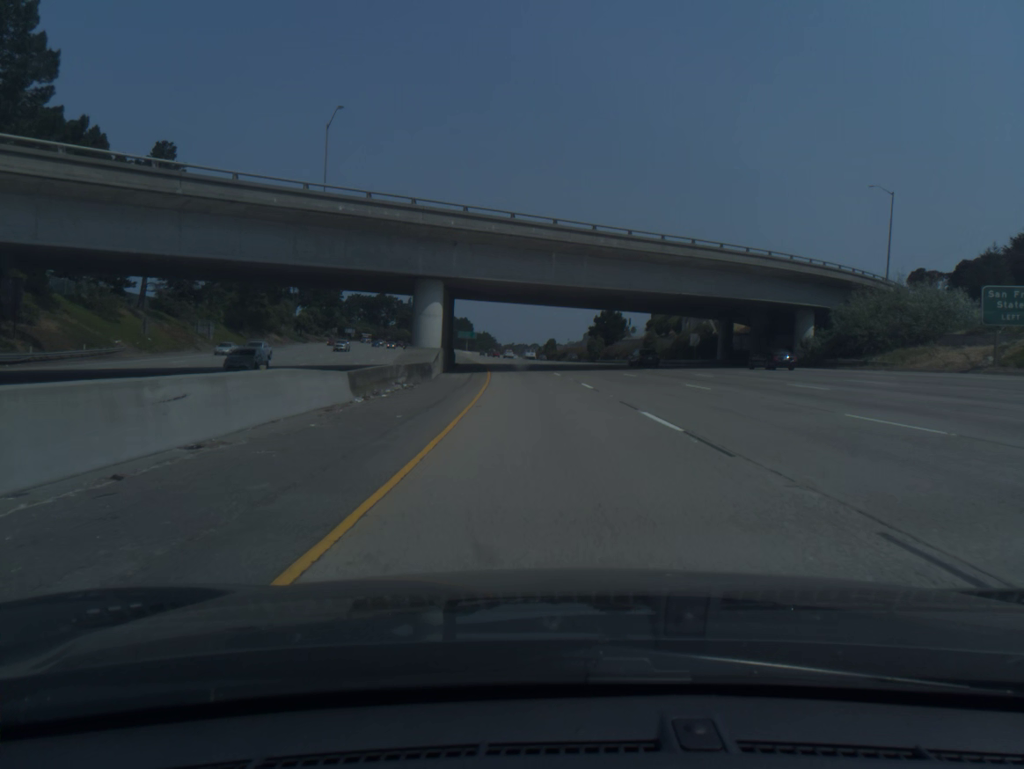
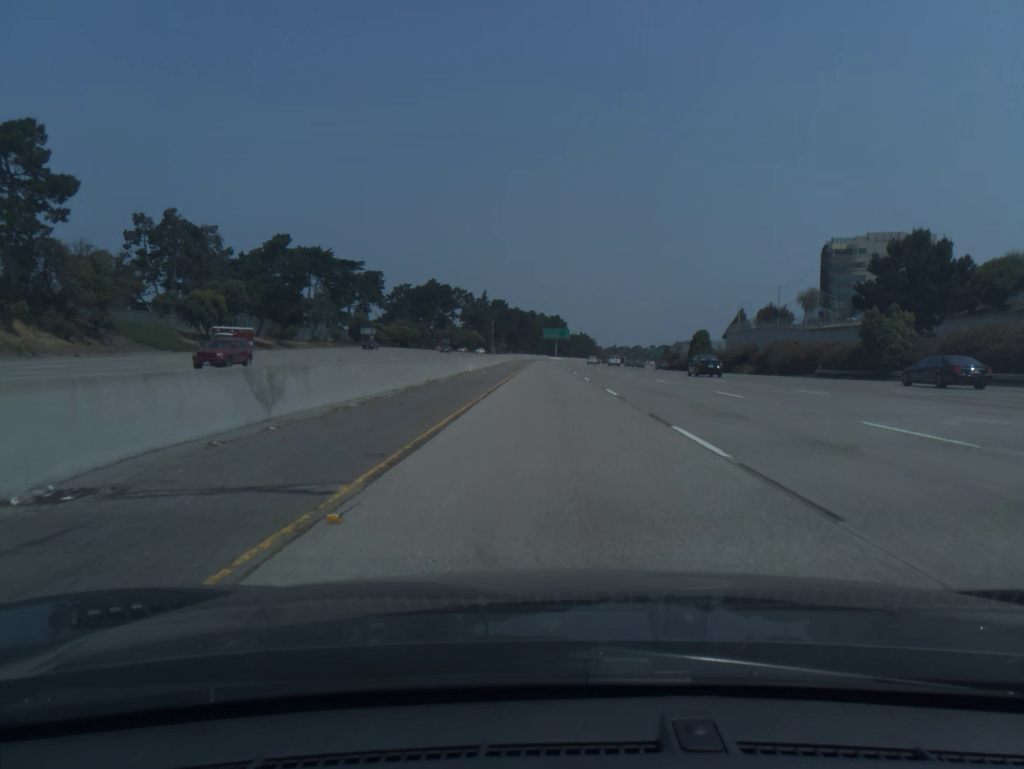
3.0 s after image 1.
(-7.2, +97.8) m; -7°
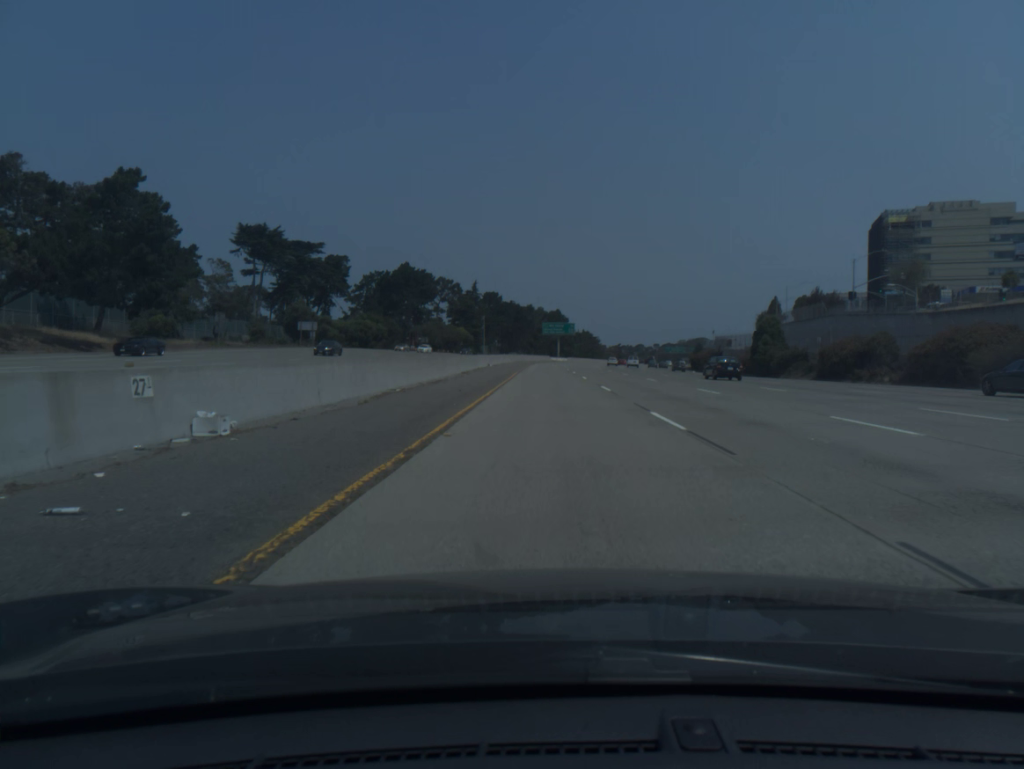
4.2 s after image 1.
(0.0, +39.3) m; 0°
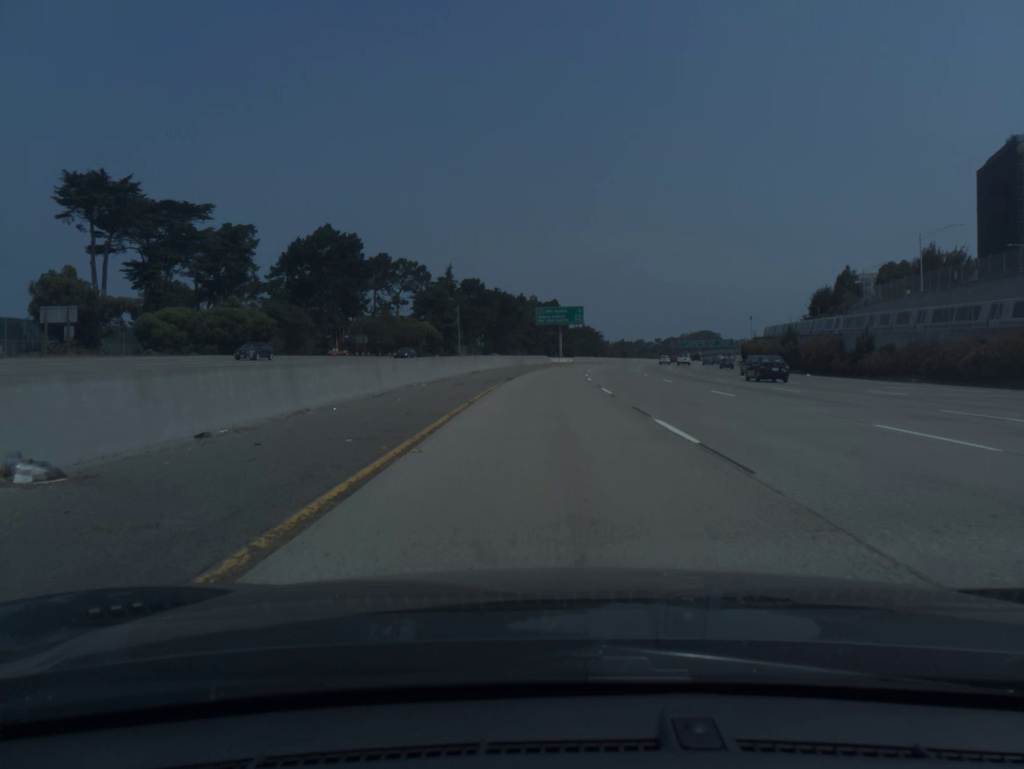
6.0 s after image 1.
(+0.1, +59.1) m; 0°
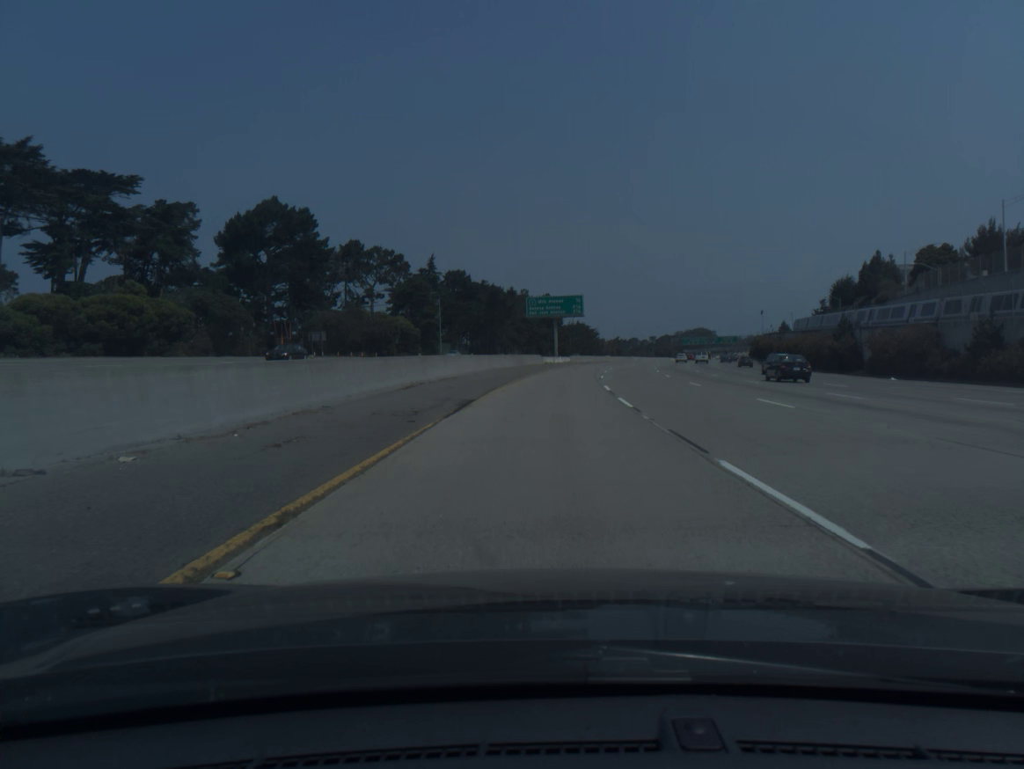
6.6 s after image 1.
(+0.1, +19.7) m; 0°
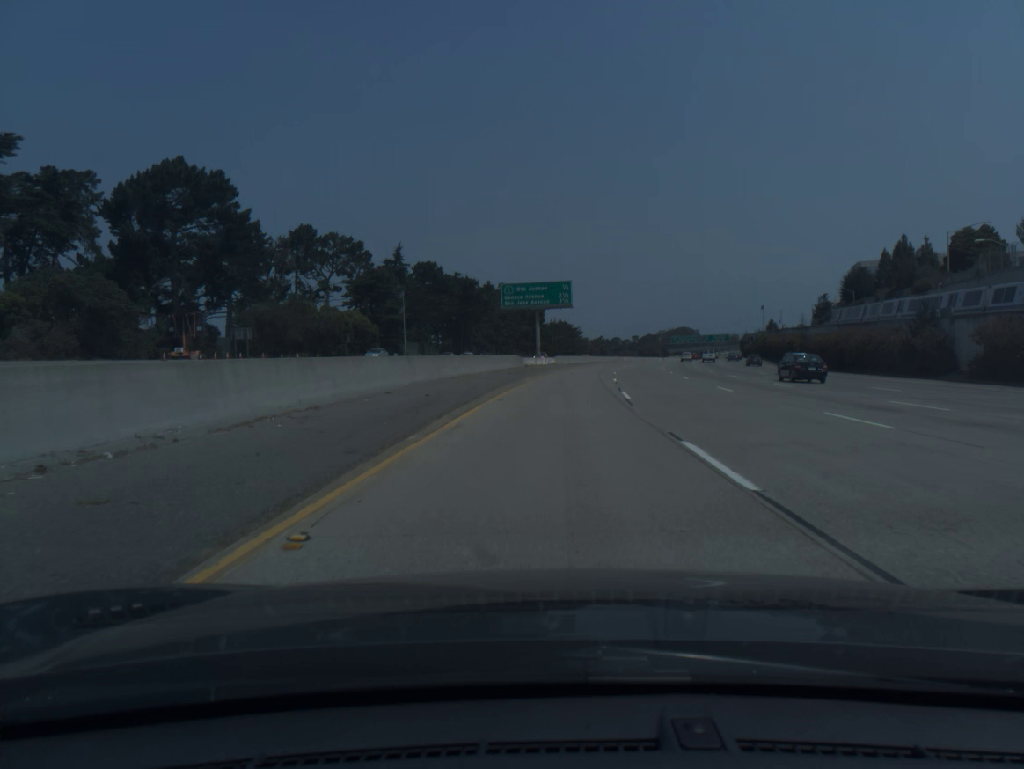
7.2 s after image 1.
(+0.2, +19.7) m; +1°
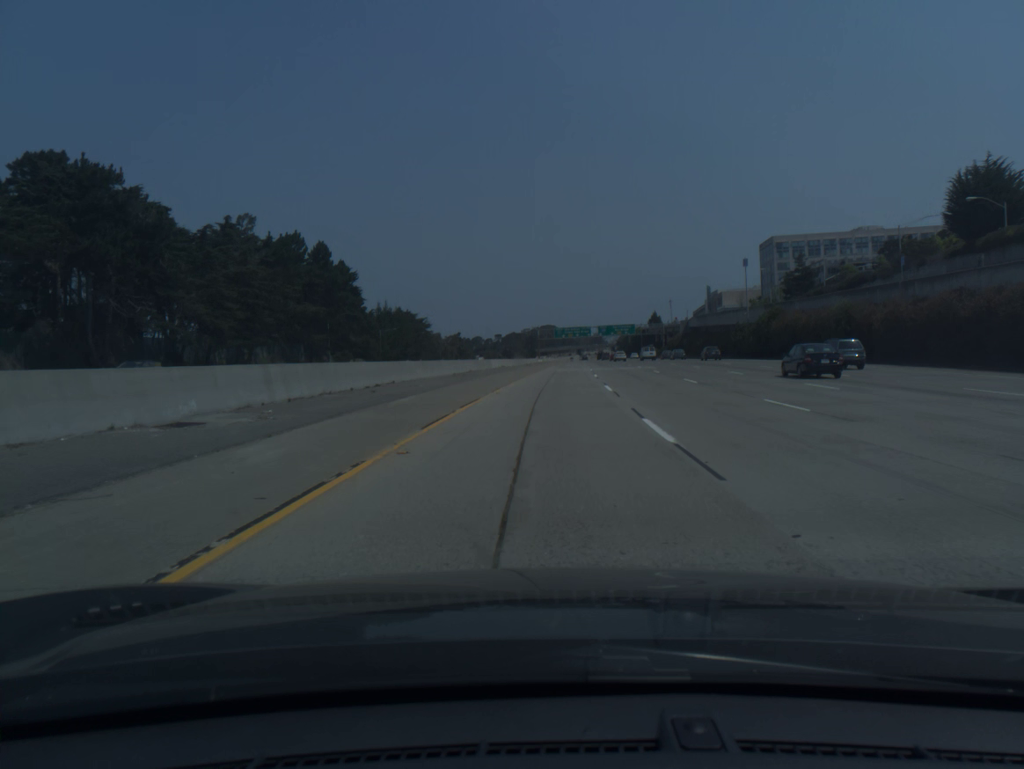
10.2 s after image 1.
(+9.5, +97.8) m; +10°
